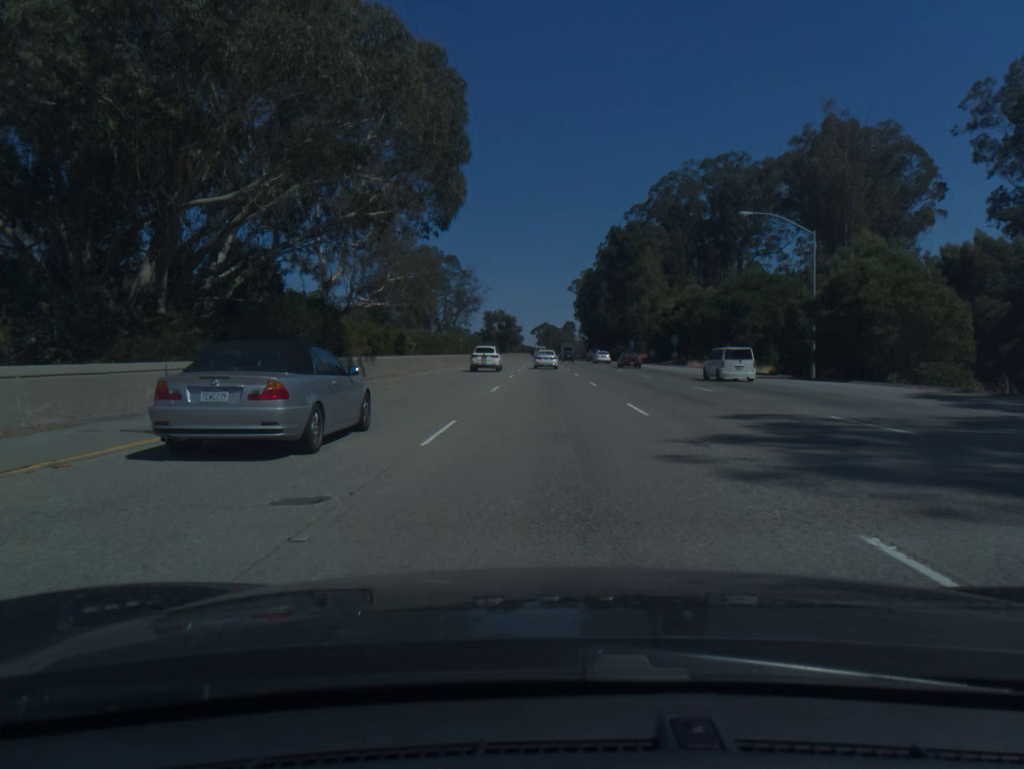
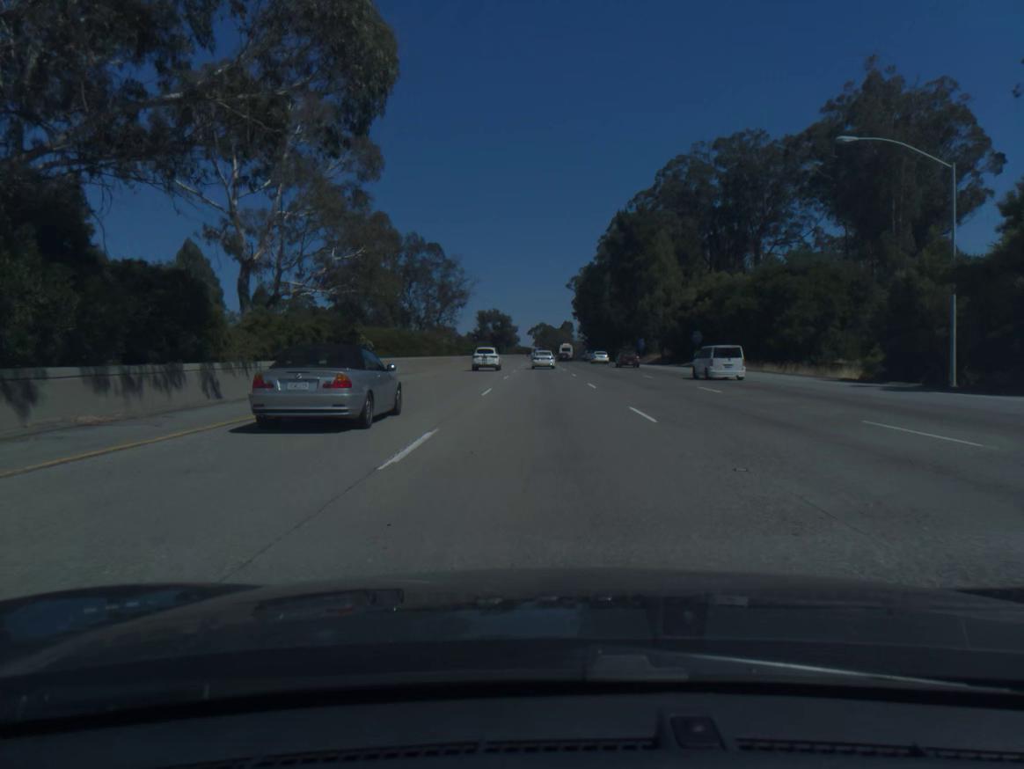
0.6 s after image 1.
(0.0, +16.6) m; 0°
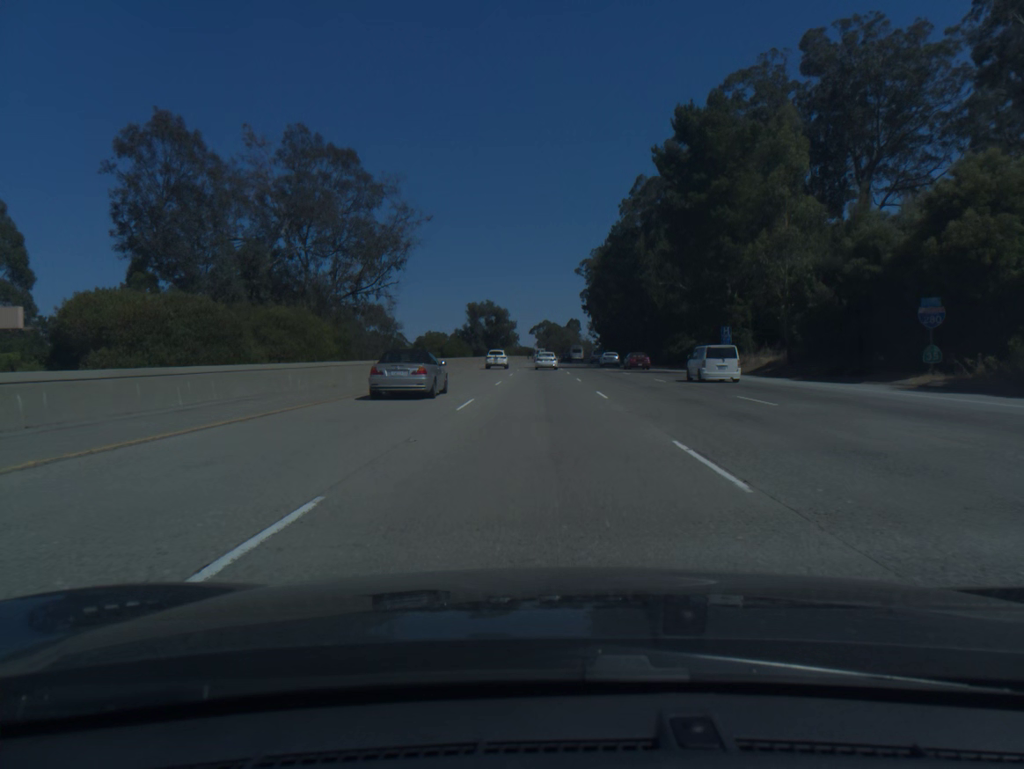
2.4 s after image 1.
(-0.1, +50.3) m; 0°
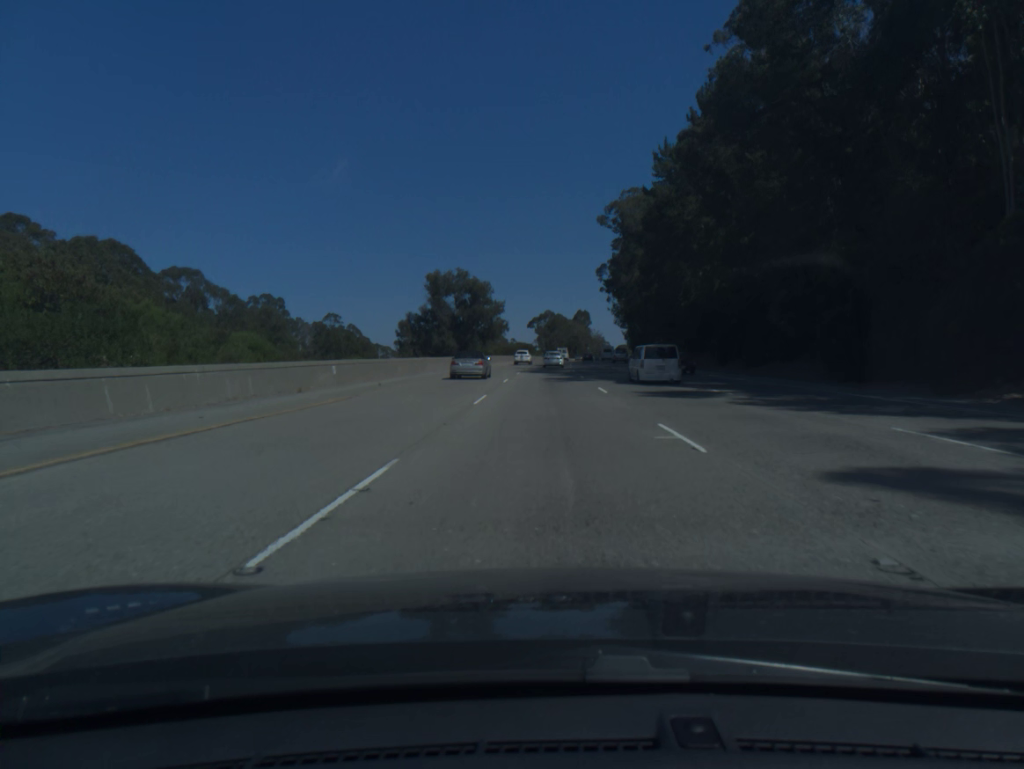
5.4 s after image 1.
(-0.3, +84.9) m; 0°
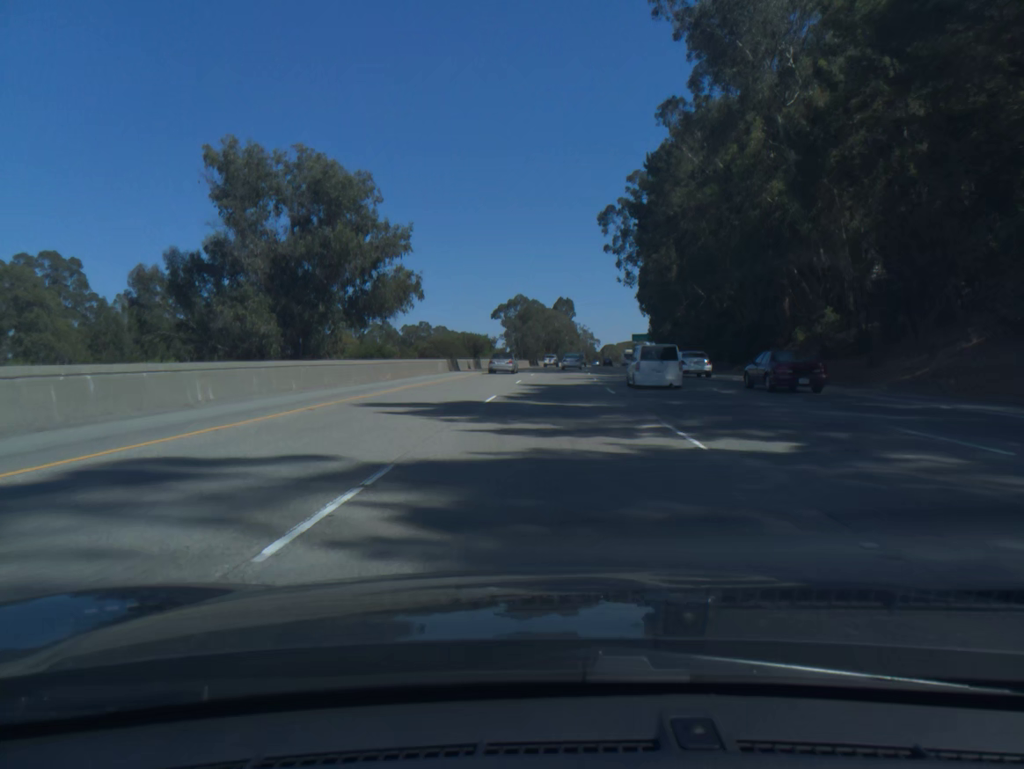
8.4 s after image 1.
(+1.1, +87.1) m; +2°
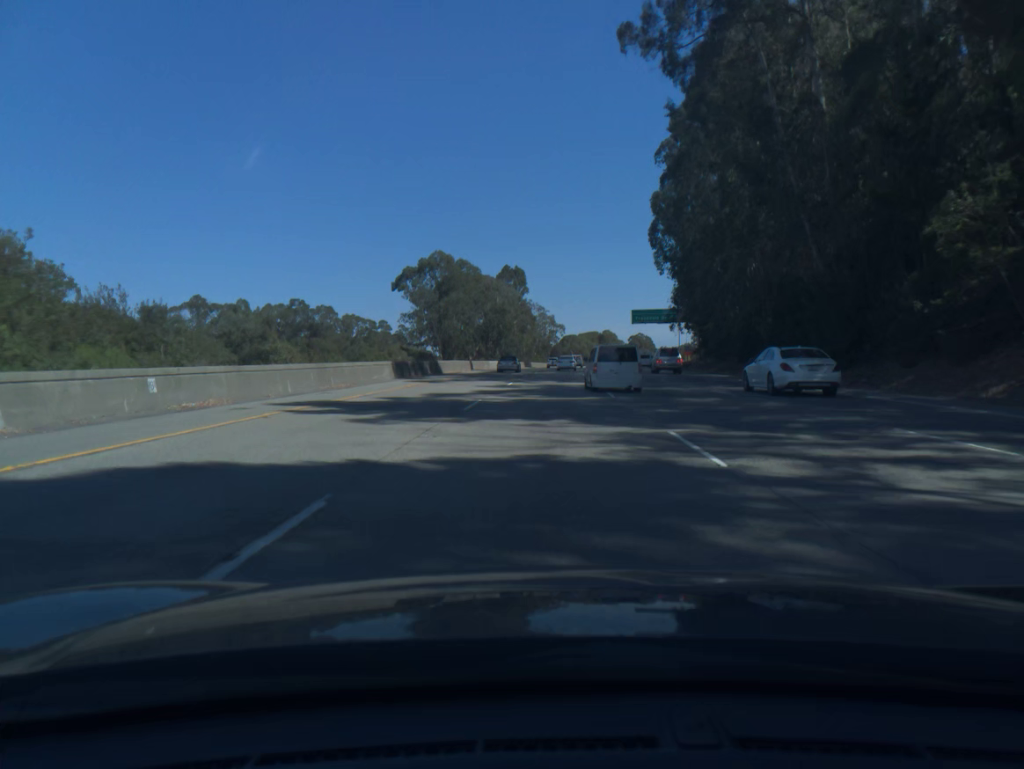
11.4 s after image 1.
(+3.3, +89.2) m; +4°
